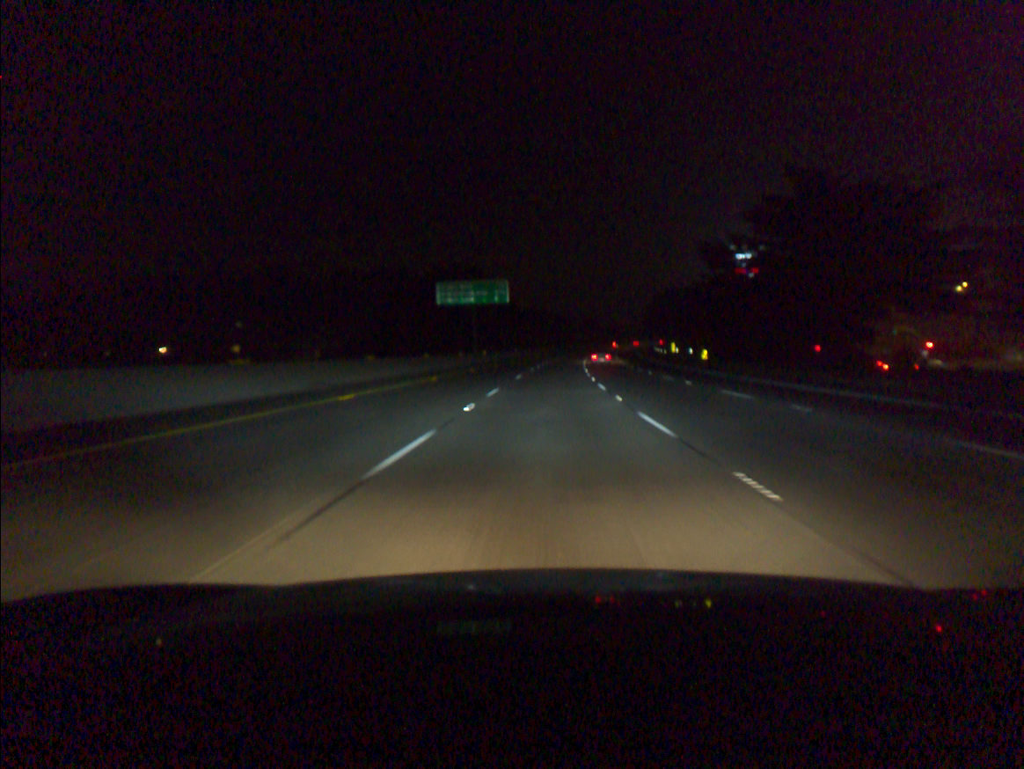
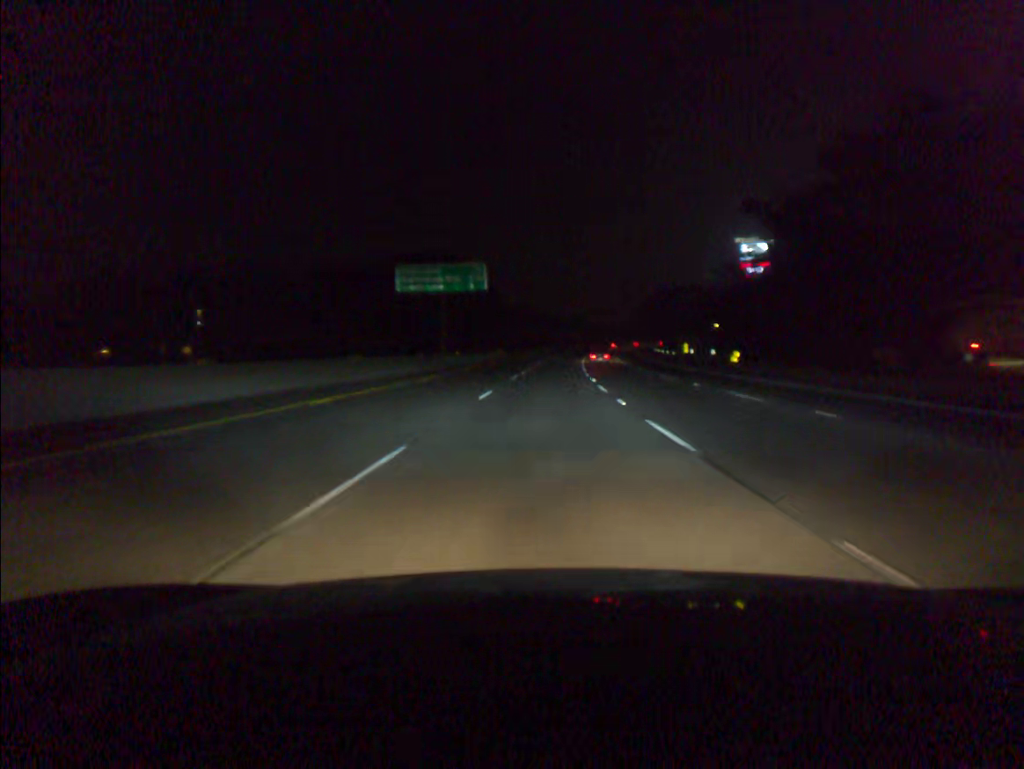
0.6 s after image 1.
(+0.1, +16.7) m; +1°
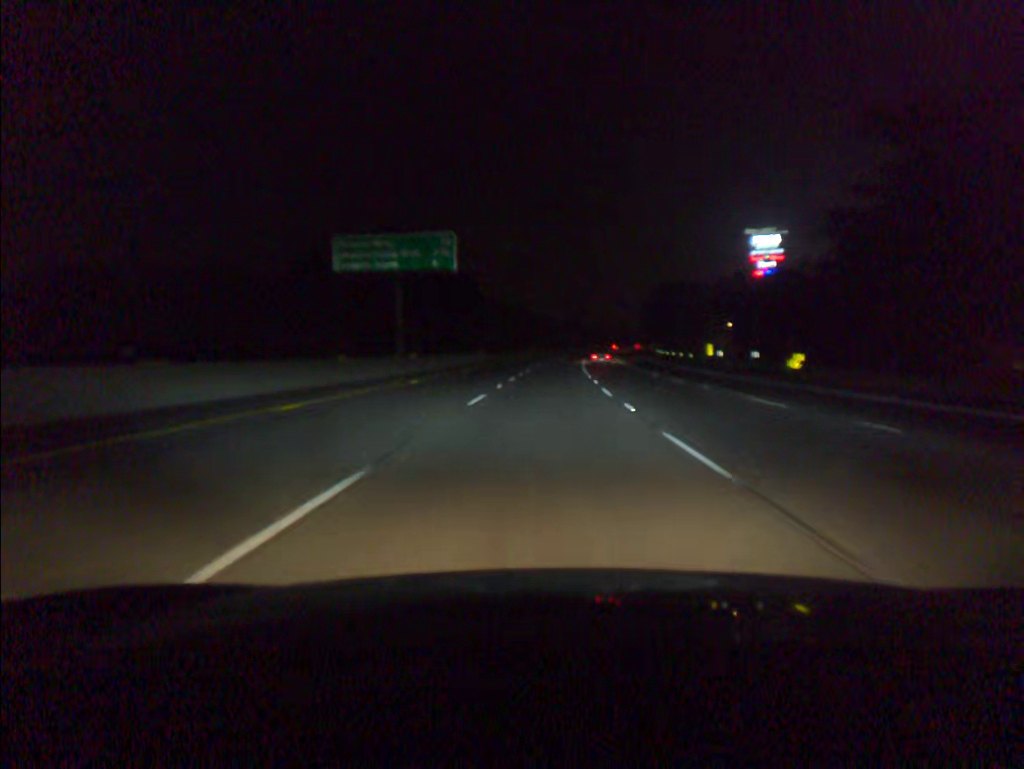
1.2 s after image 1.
(+0.1, +16.7) m; +1°
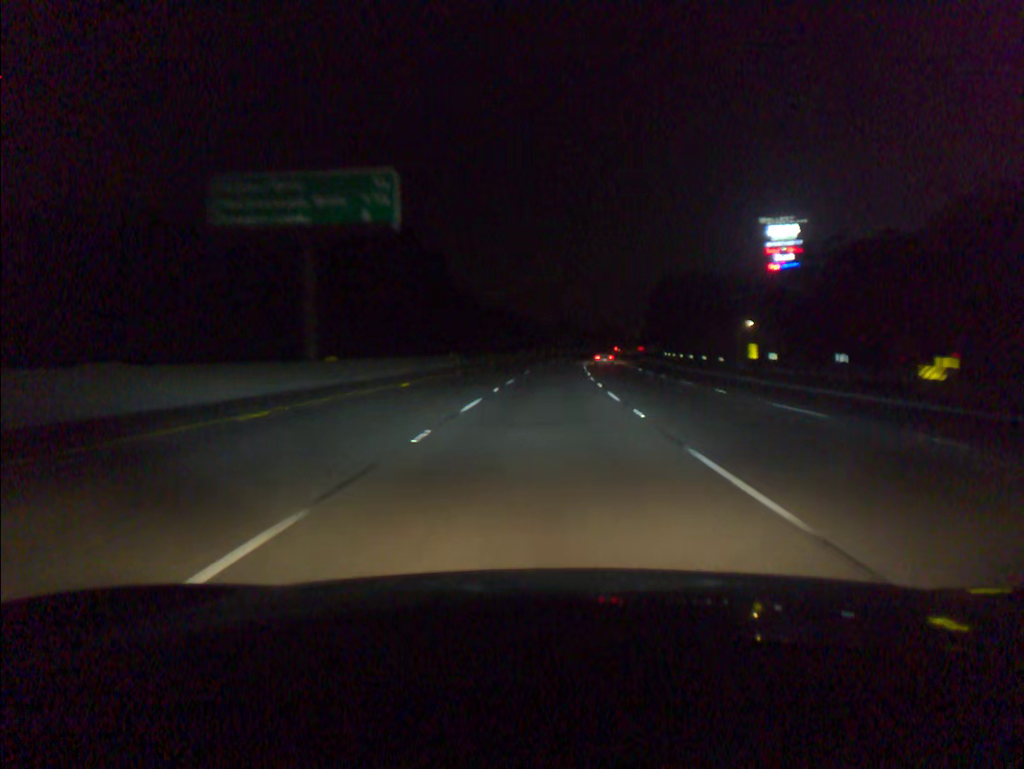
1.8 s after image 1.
(+0.1, +16.6) m; +1°
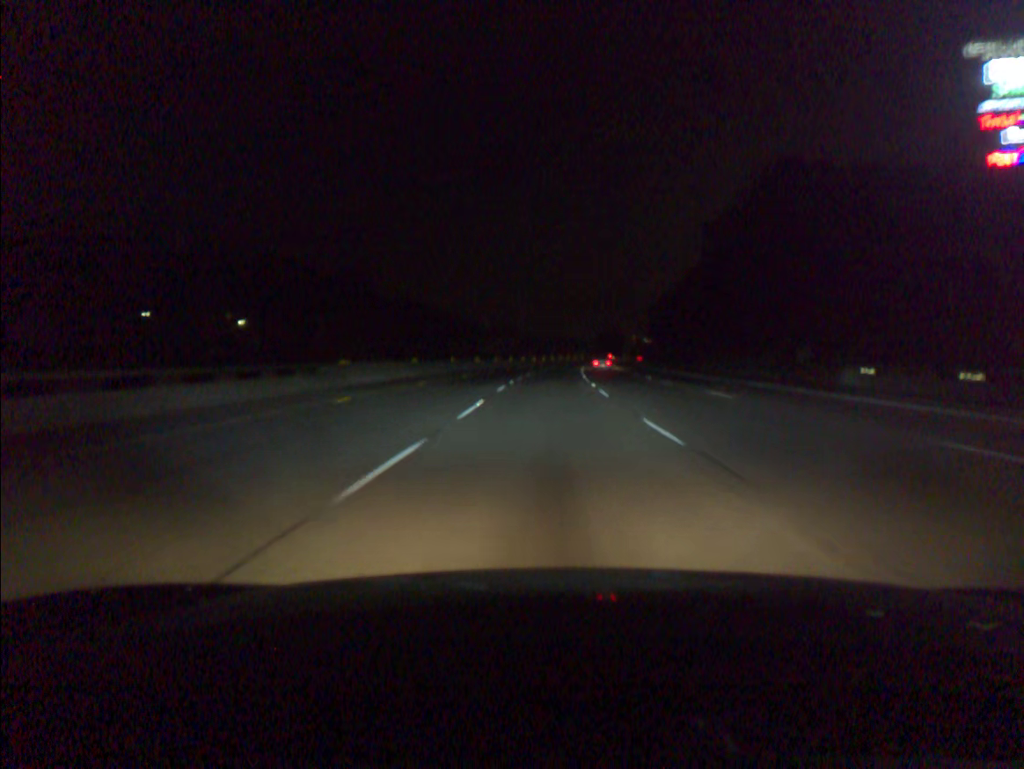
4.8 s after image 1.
(+2.8, +83.0) m; +4°
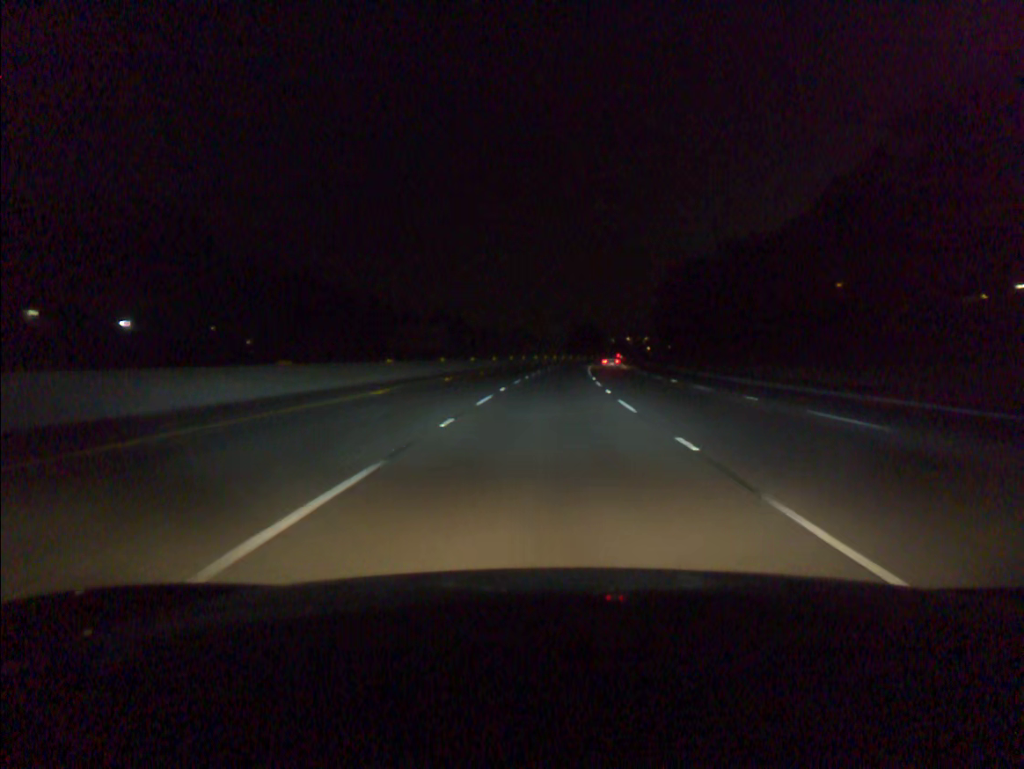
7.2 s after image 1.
(+1.6, +66.6) m; +3°
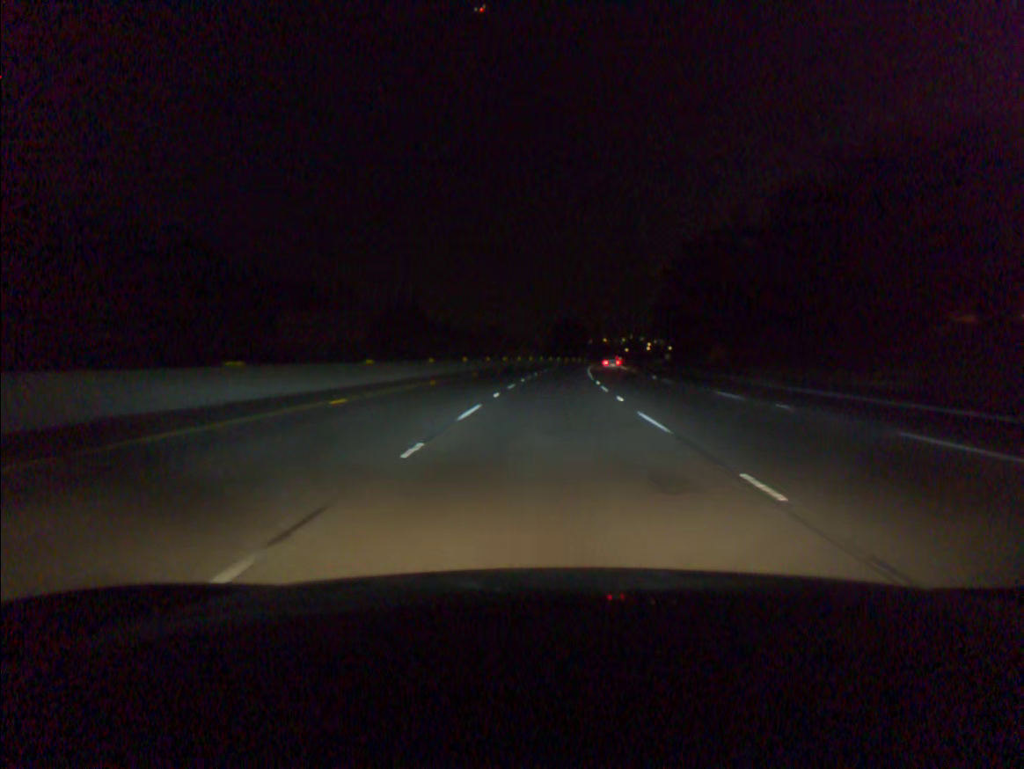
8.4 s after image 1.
(+0.5, +33.4) m; +2°
